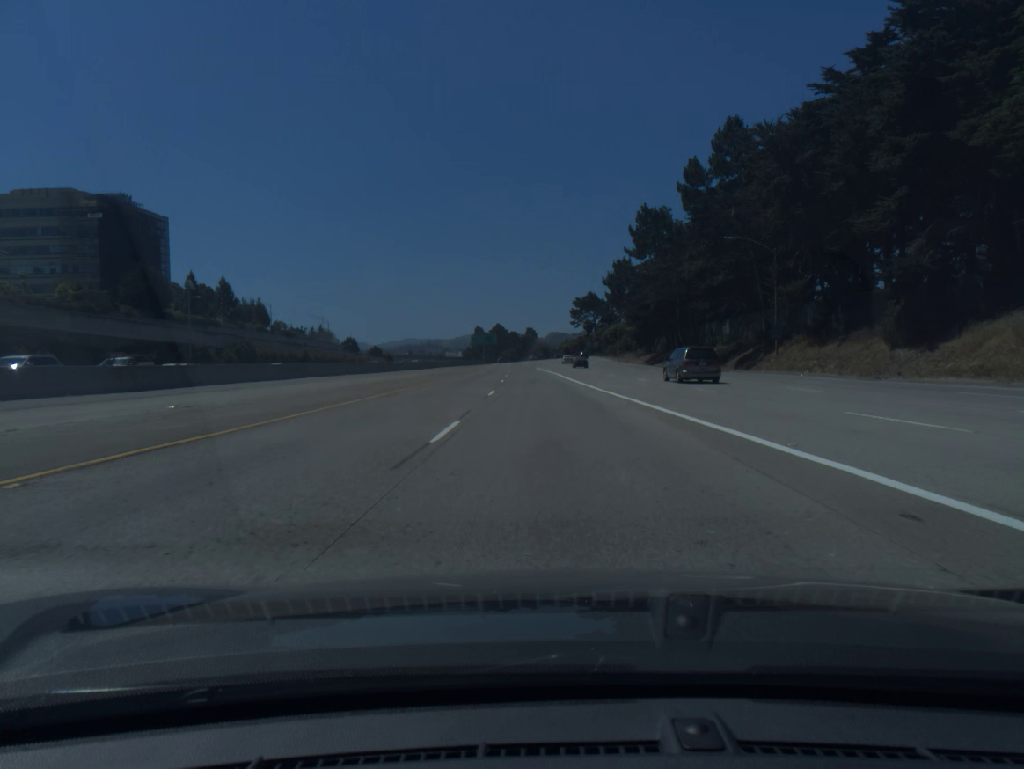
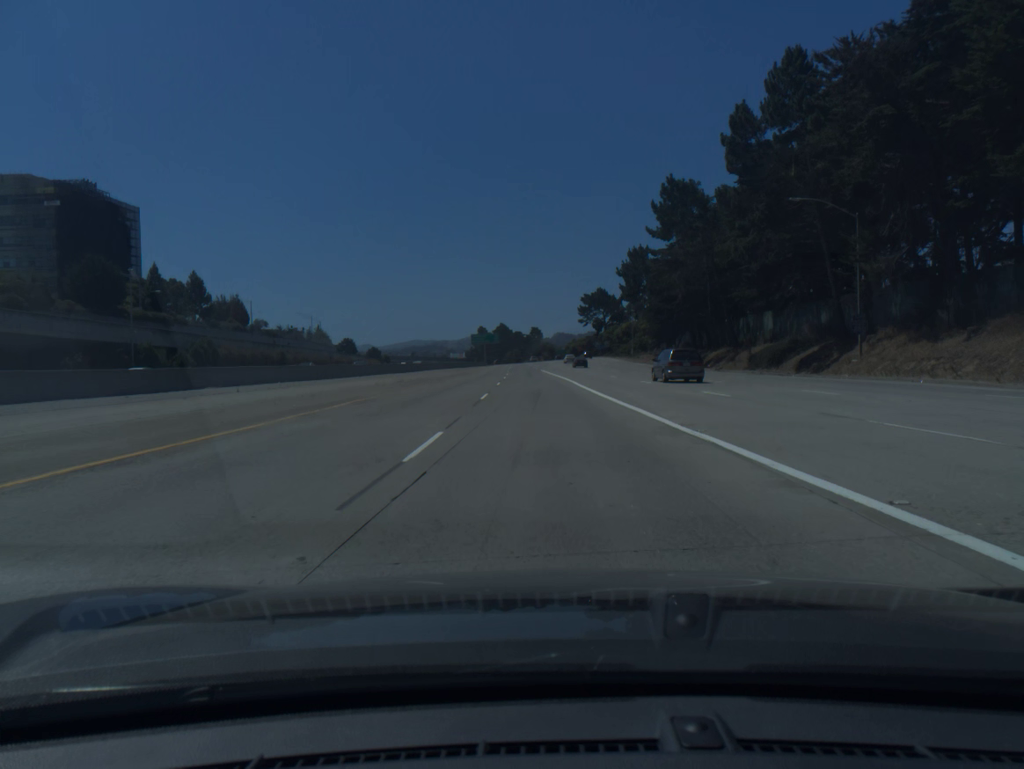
(0.0, +16.5) m; 0°
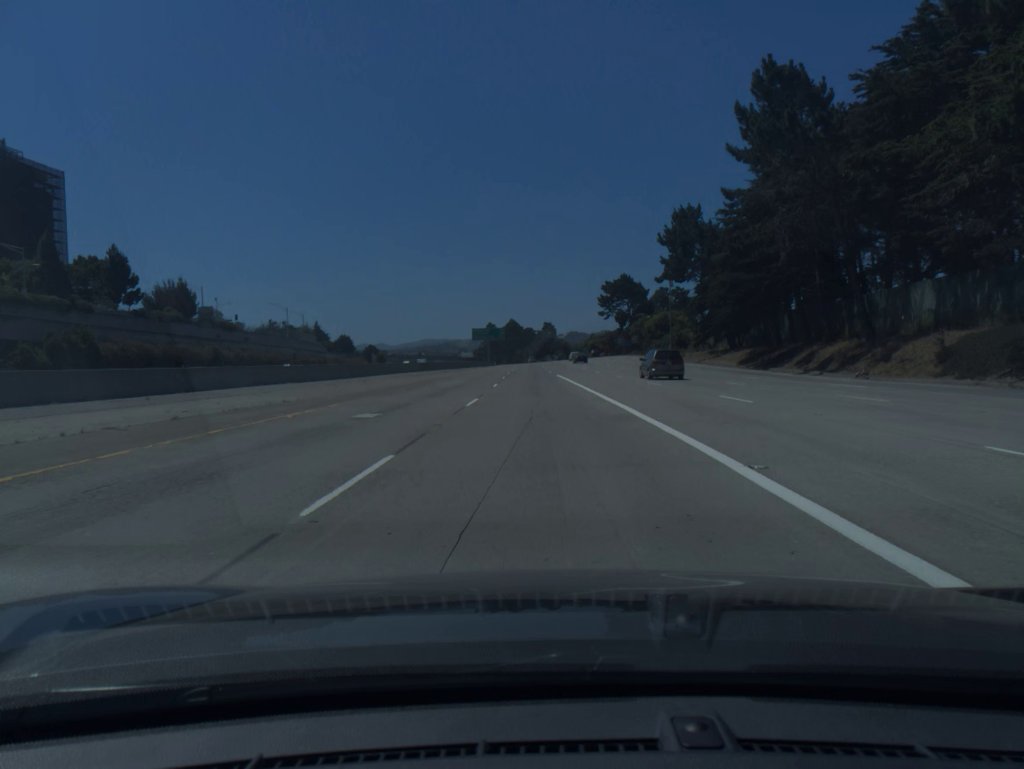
(-0.3, +32.7) m; -1°
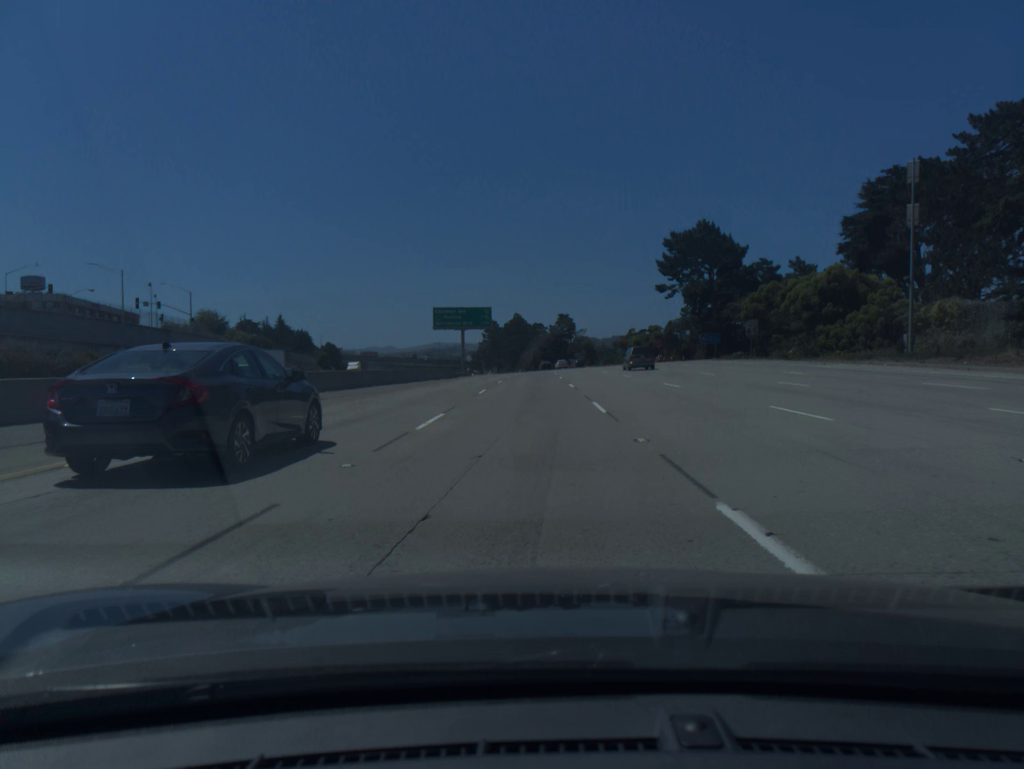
(-1.0, +80.4) m; -1°
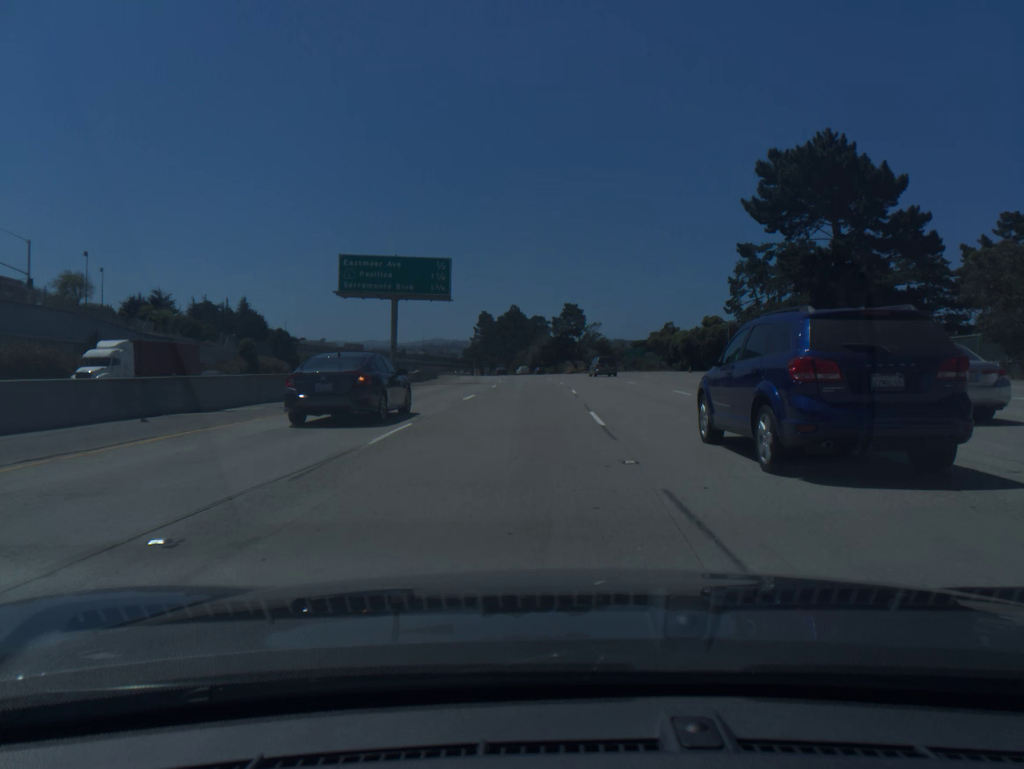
(0.0, +46.8) m; 0°
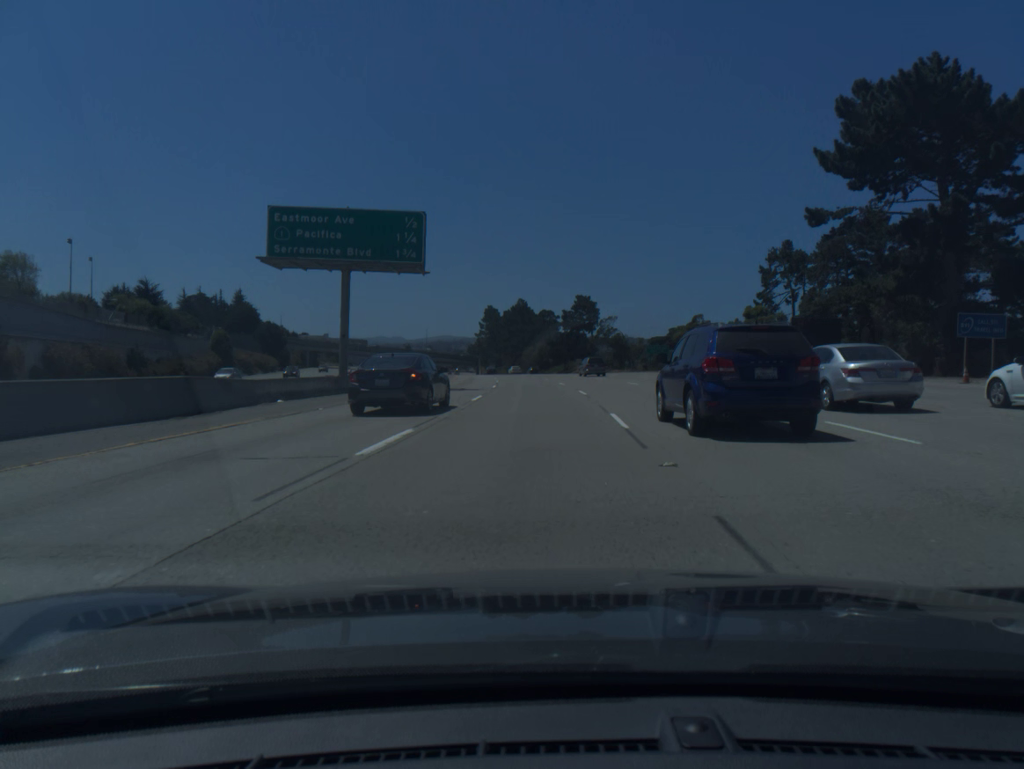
(-0.1, +15.3) m; -1°
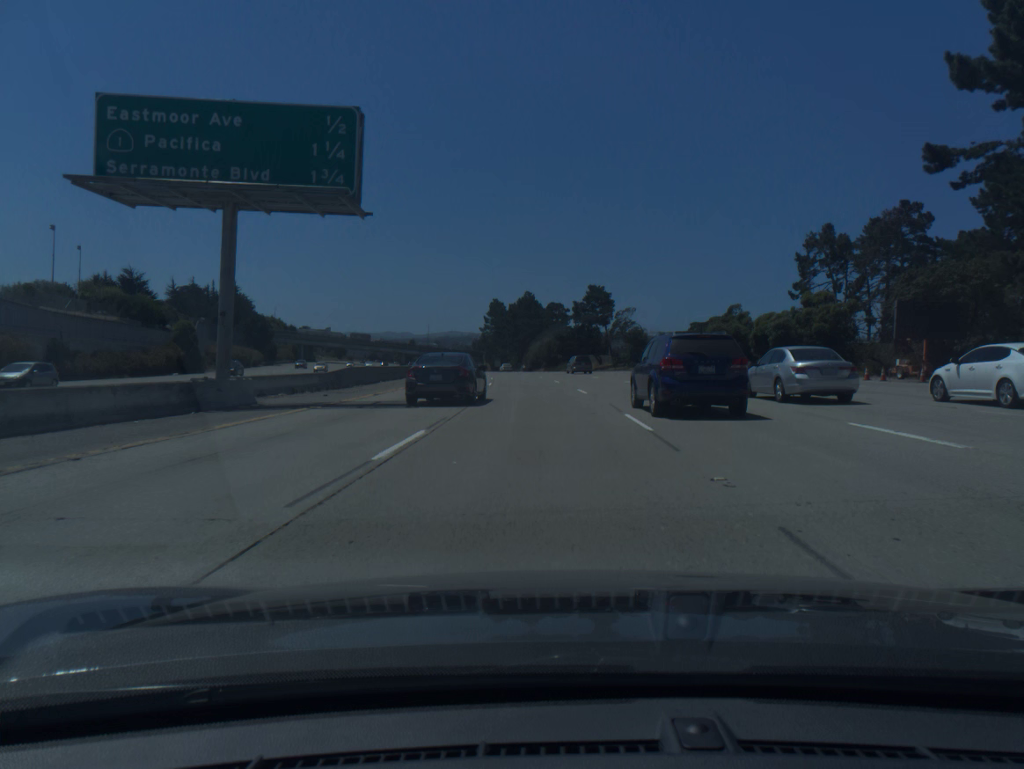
(-0.1, +15.2) m; -1°
